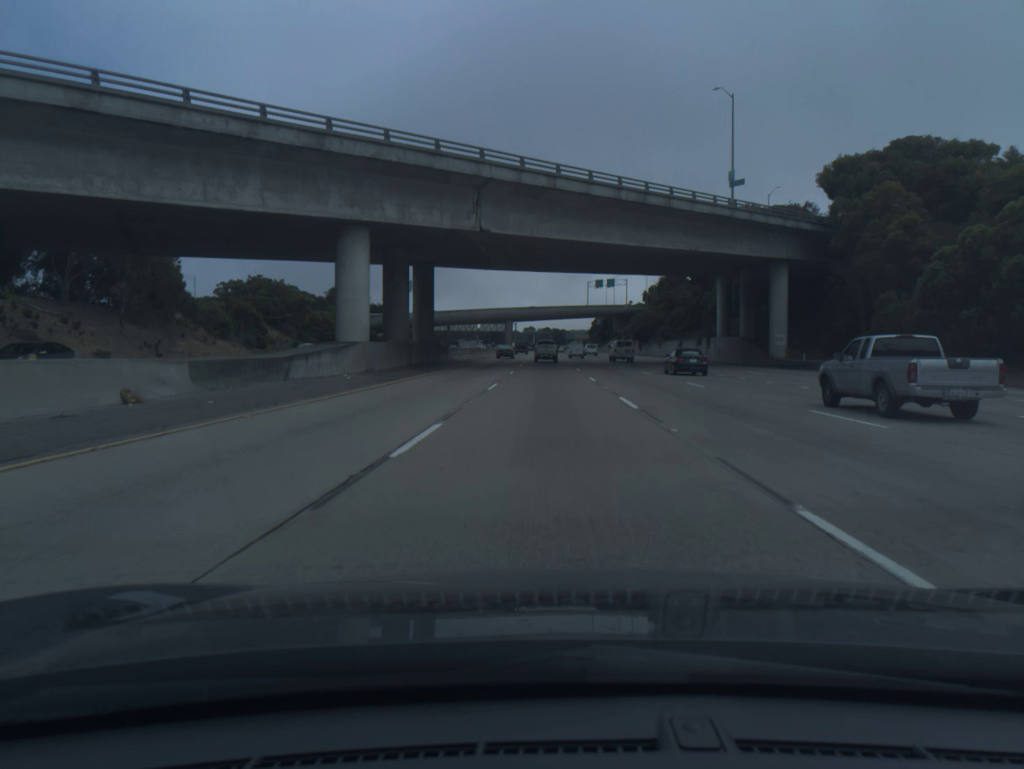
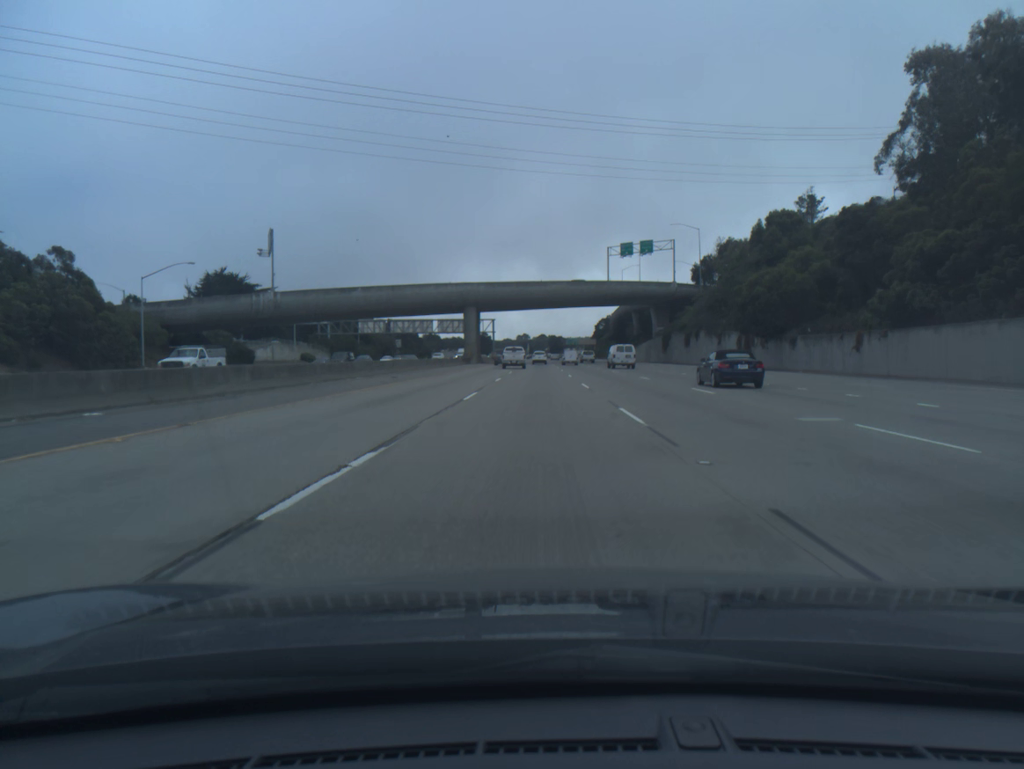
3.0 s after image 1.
(+0.7, +91.1) m; 0°
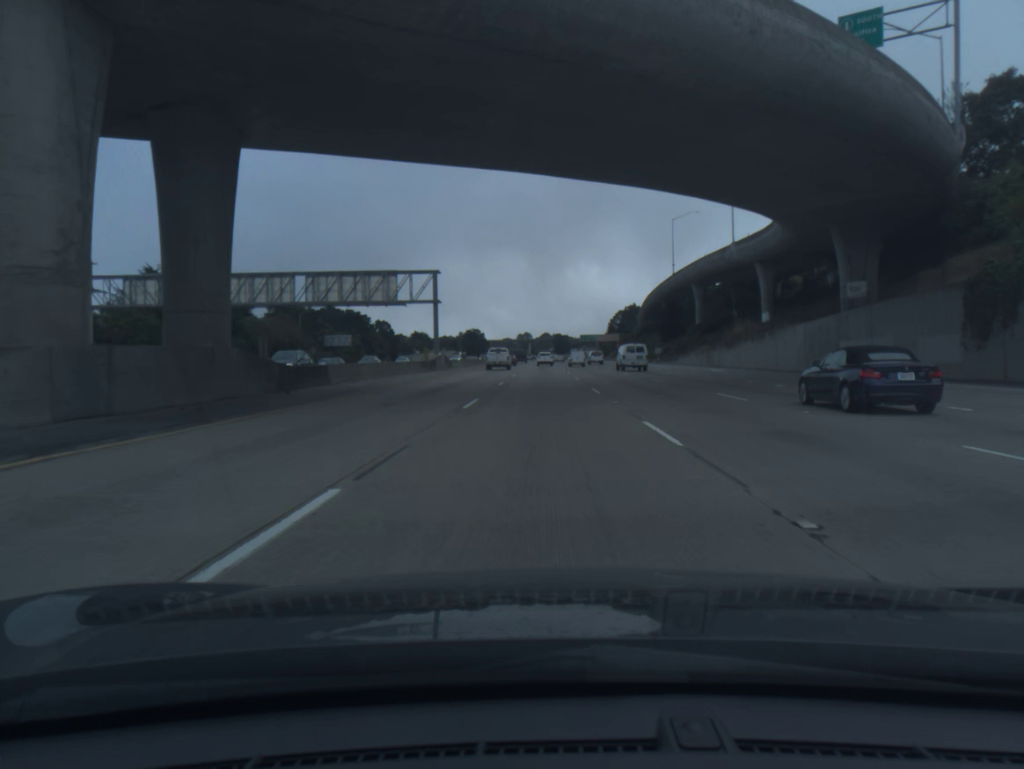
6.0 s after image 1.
(-0.4, +90.9) m; 0°
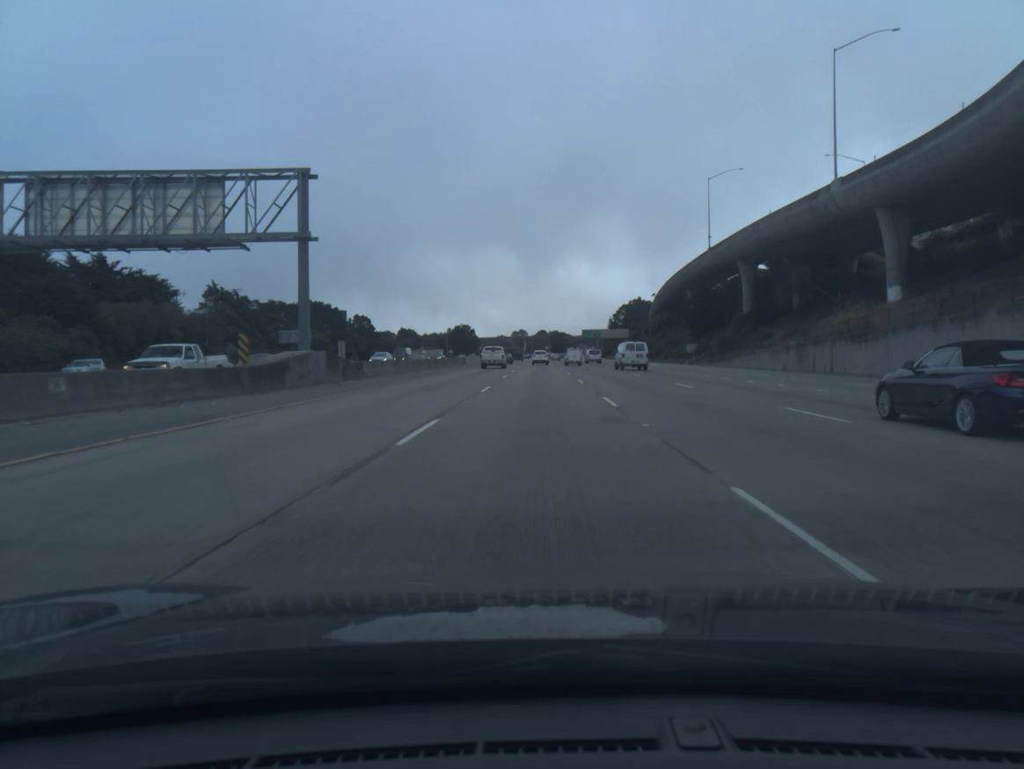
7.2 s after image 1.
(+0.1, +36.6) m; 0°
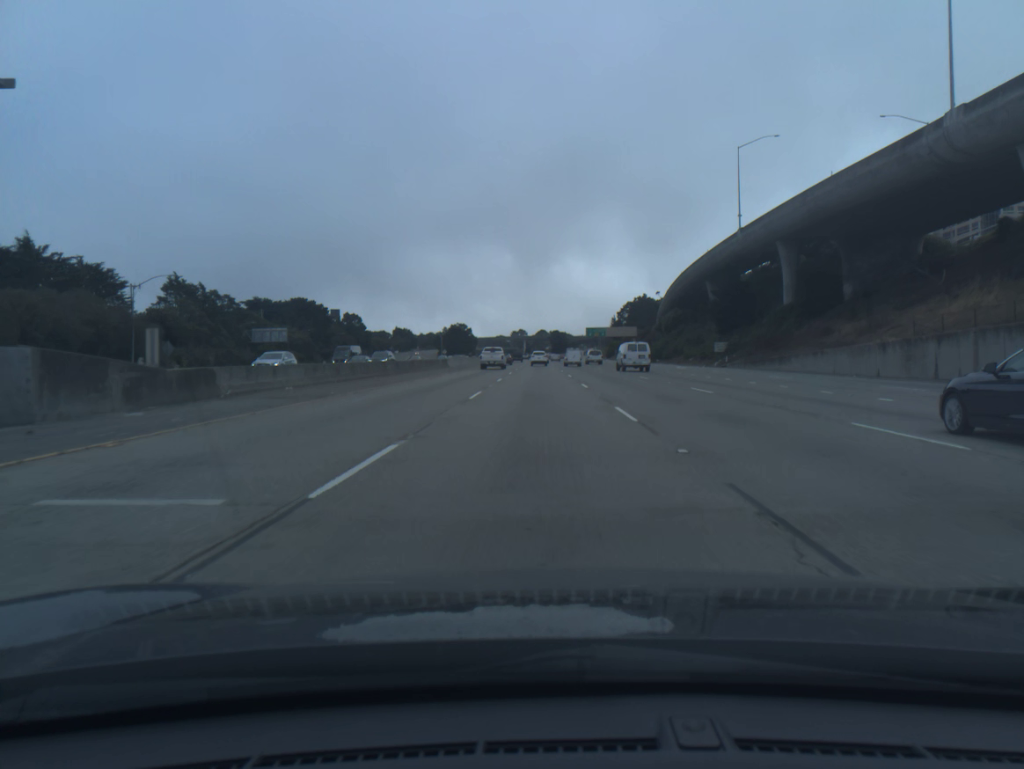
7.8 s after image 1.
(0.0, +18.3) m; 0°
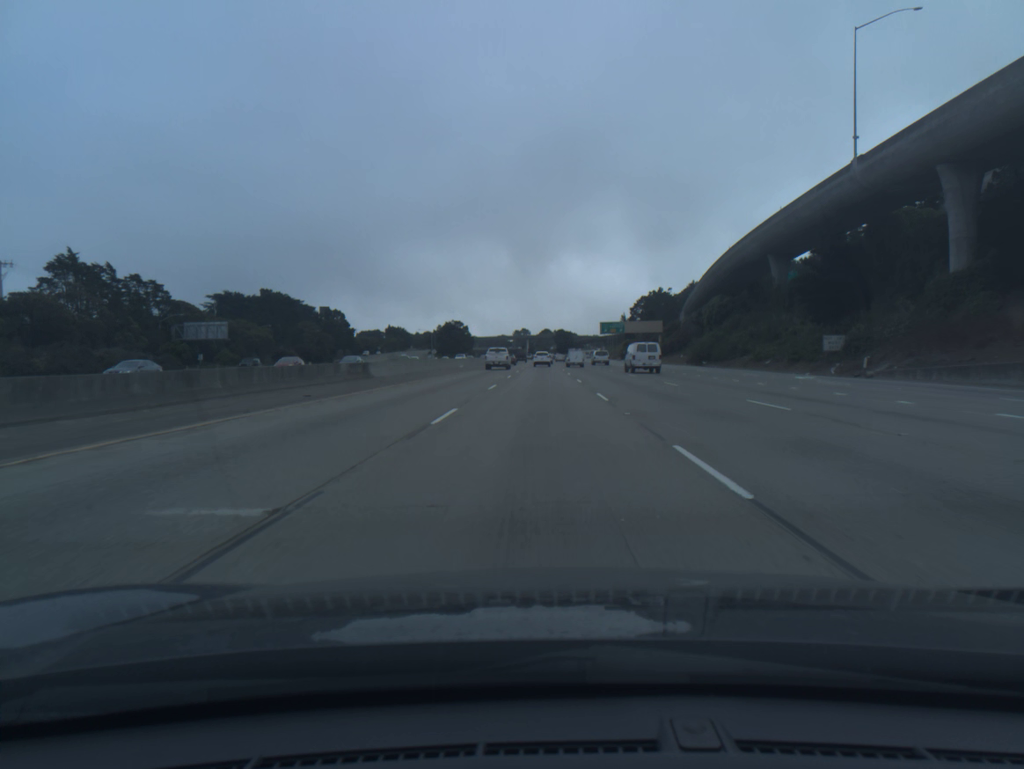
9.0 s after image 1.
(-0.1, +36.7) m; 0°
